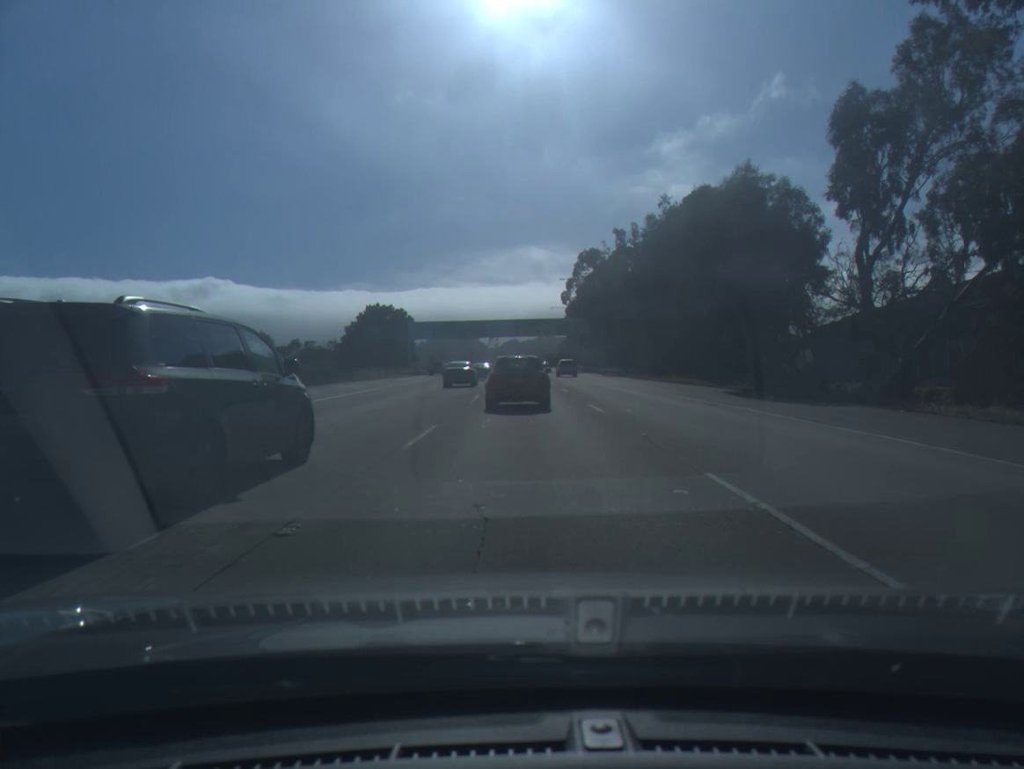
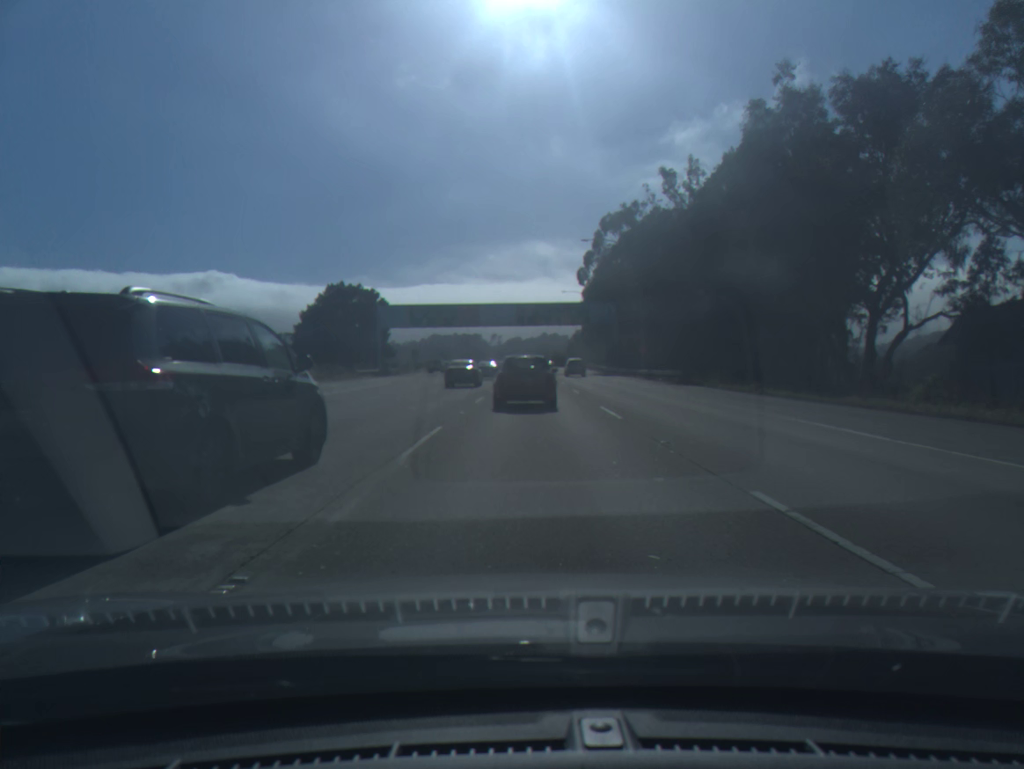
(-0.1, +30.2) m; 0°
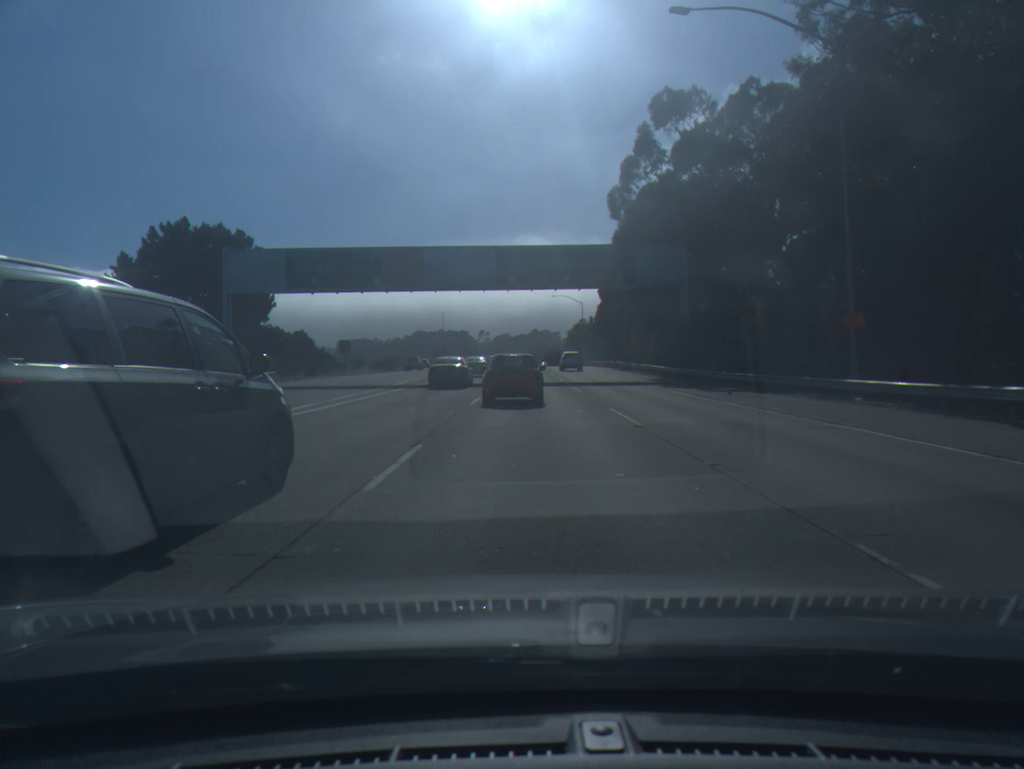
(+0.5, +45.7) m; +1°
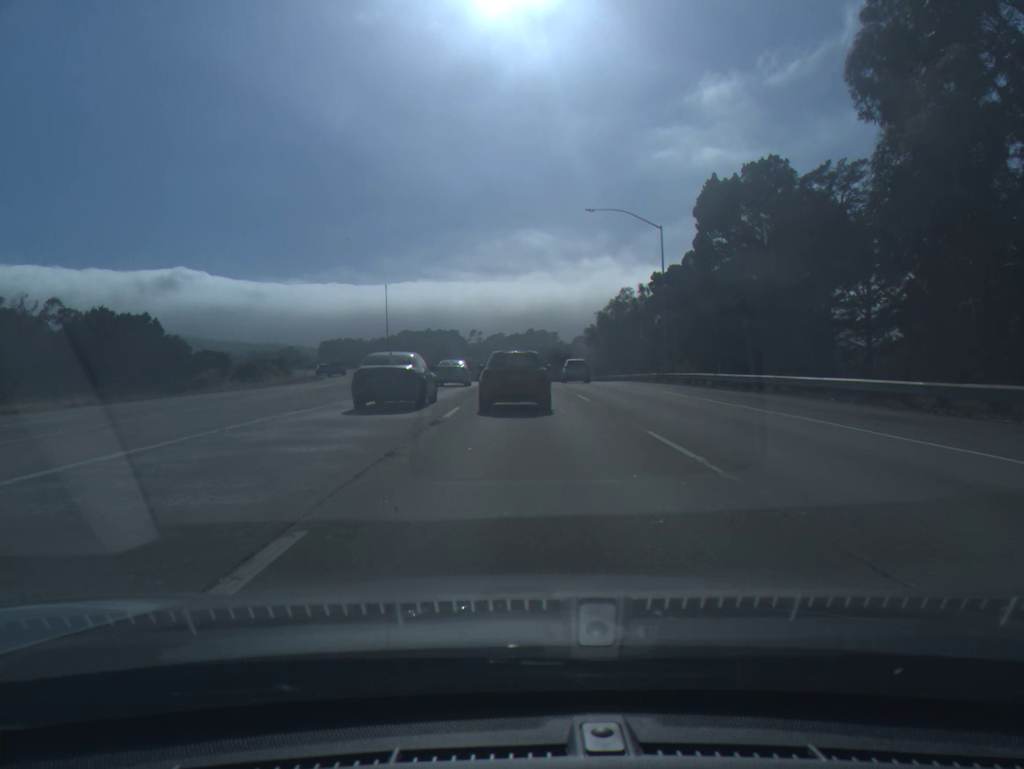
(+0.5, +78.1) m; 0°
